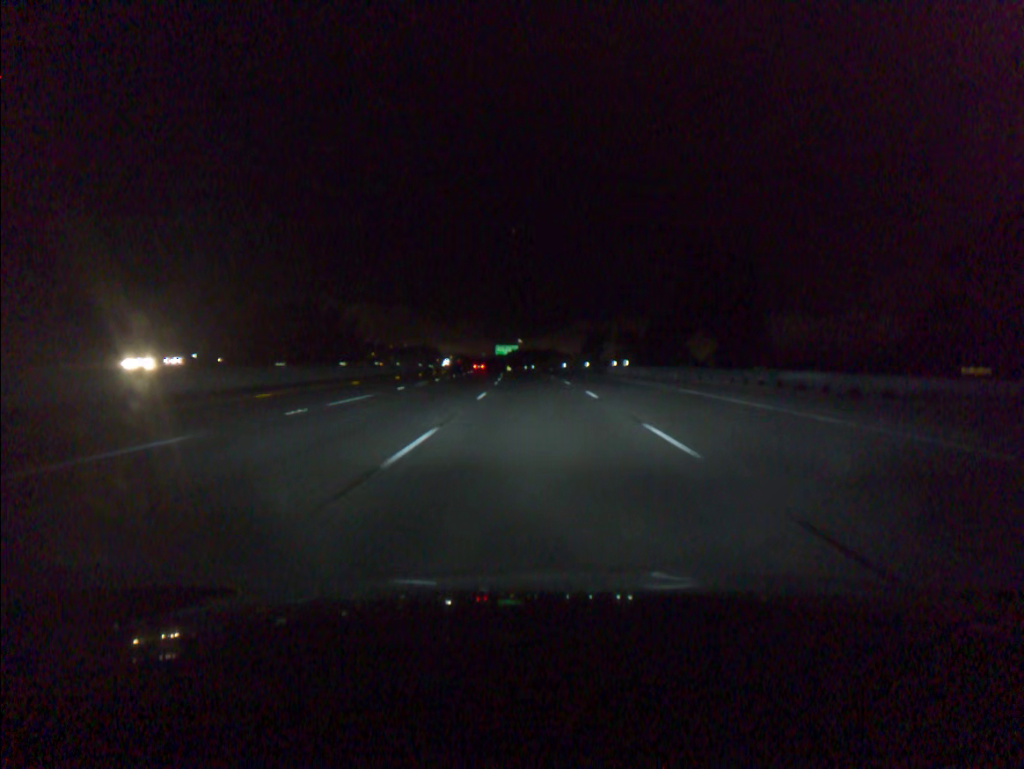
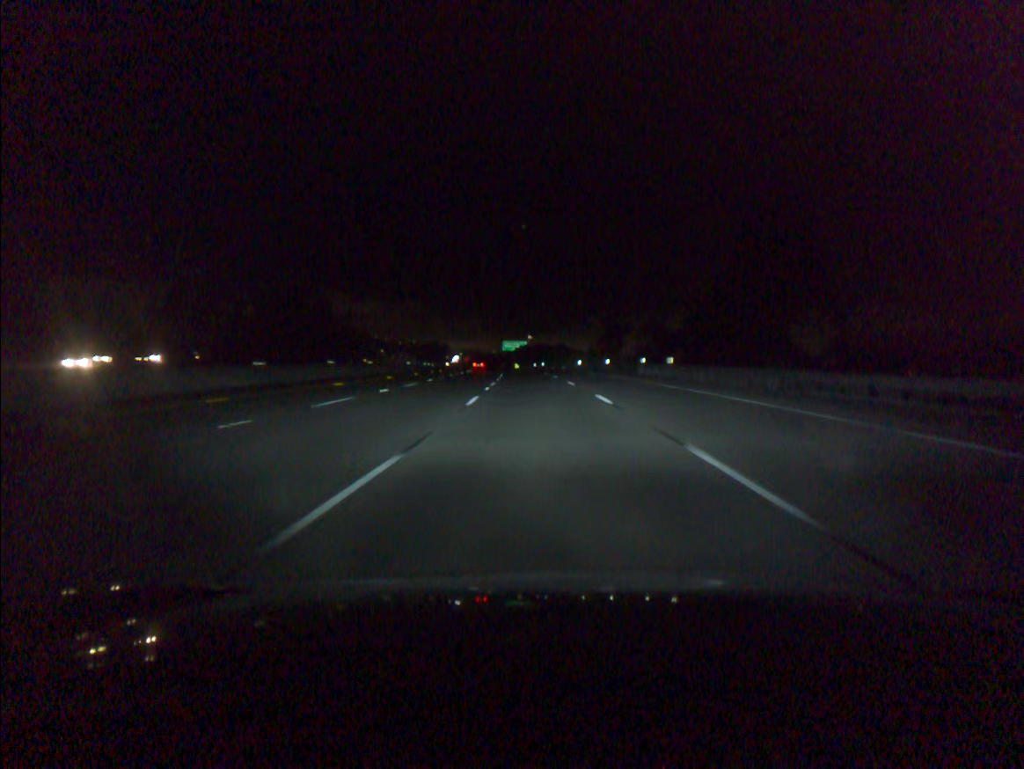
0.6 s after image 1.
(-0.1, +18.4) m; -1°
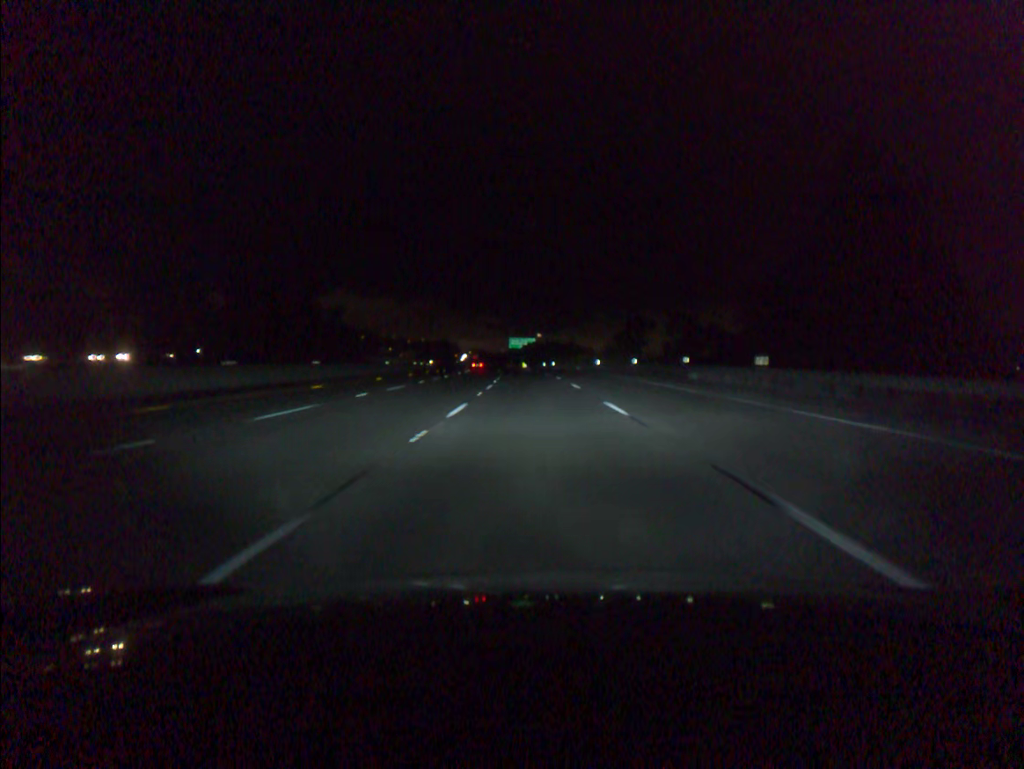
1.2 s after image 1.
(-0.1, +18.4) m; -1°
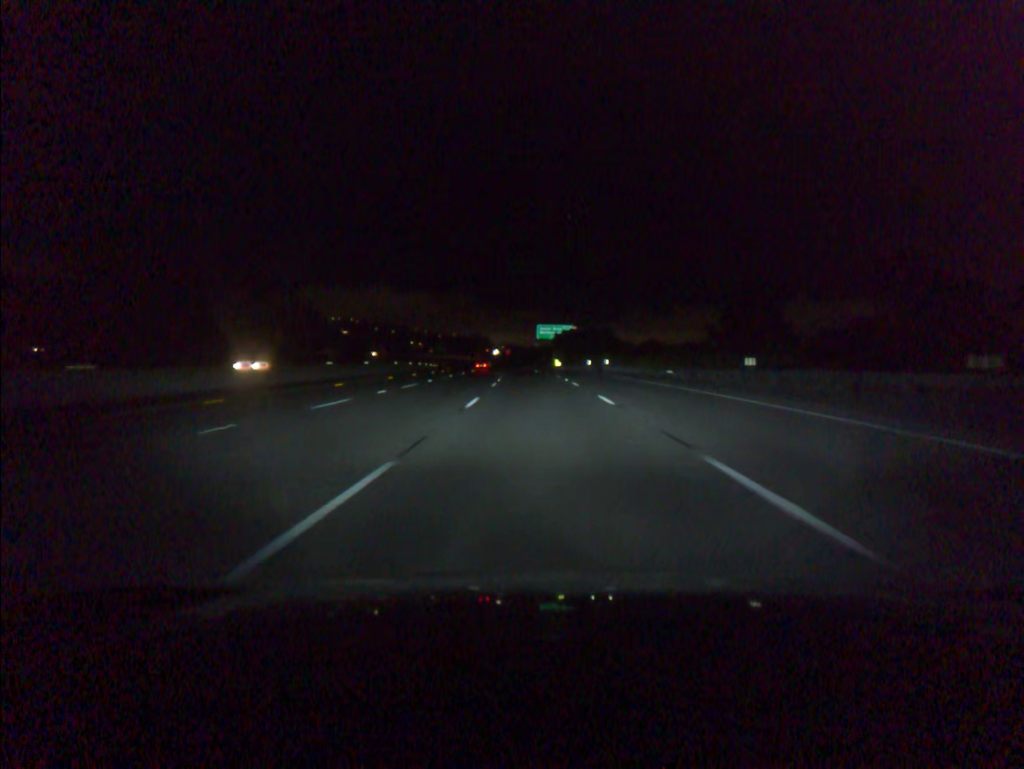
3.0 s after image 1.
(-1.2, +55.3) m; -2°
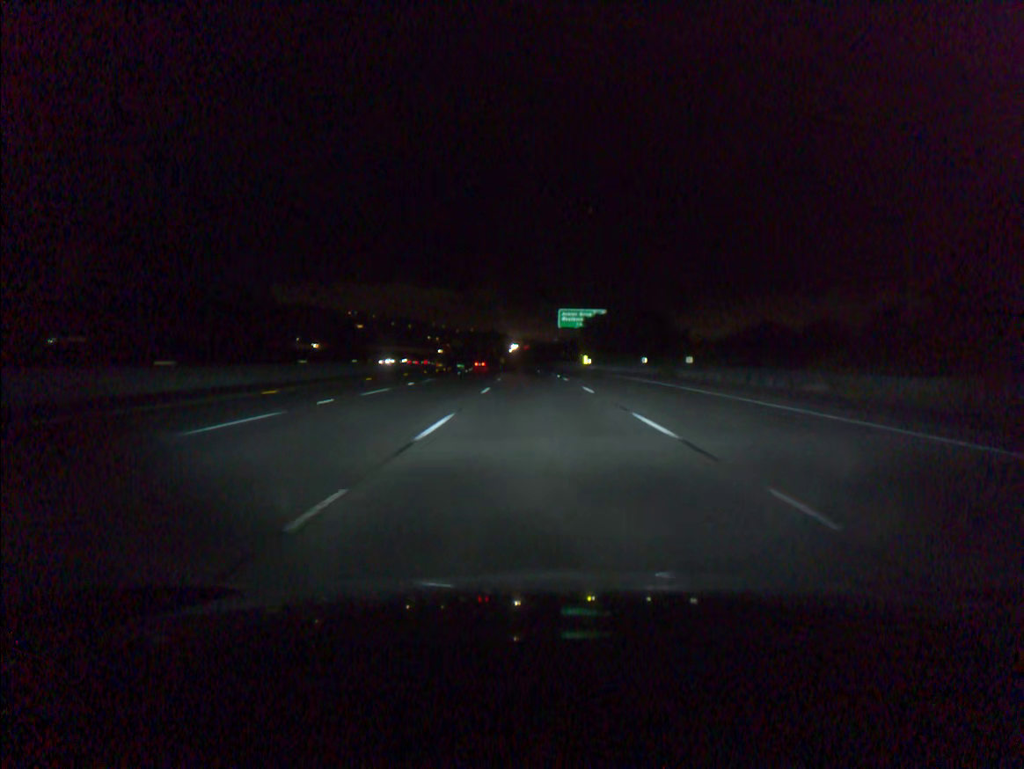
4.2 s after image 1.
(-0.5, +36.9) m; -1°
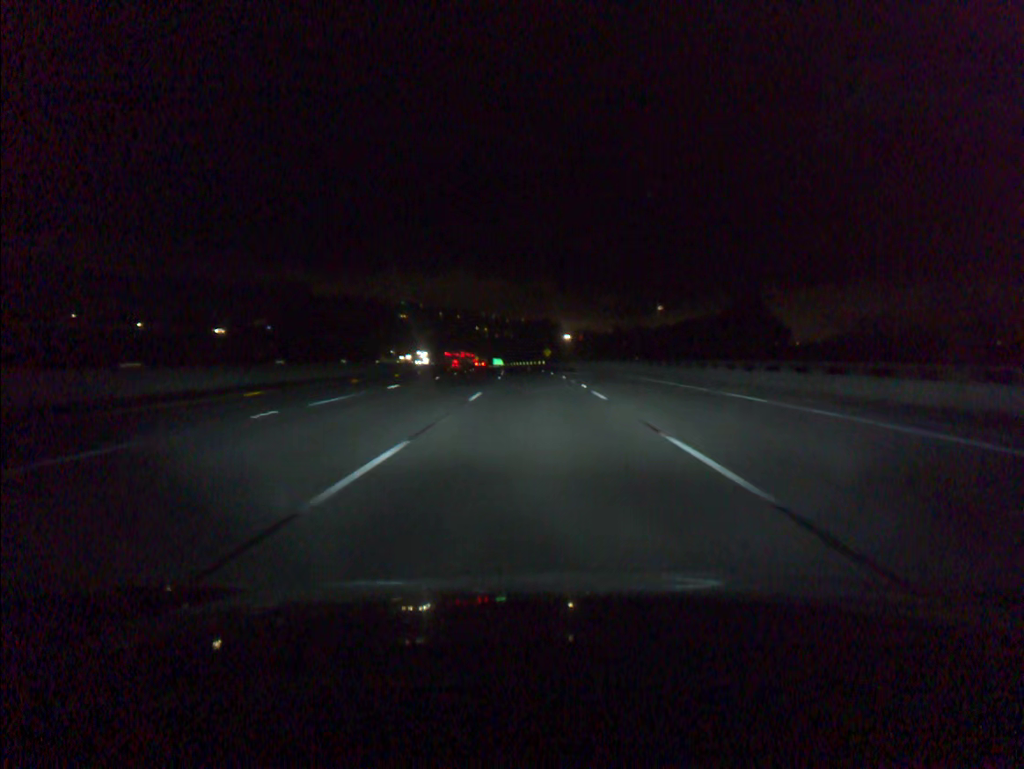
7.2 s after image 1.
(-2.8, +92.2) m; -4°
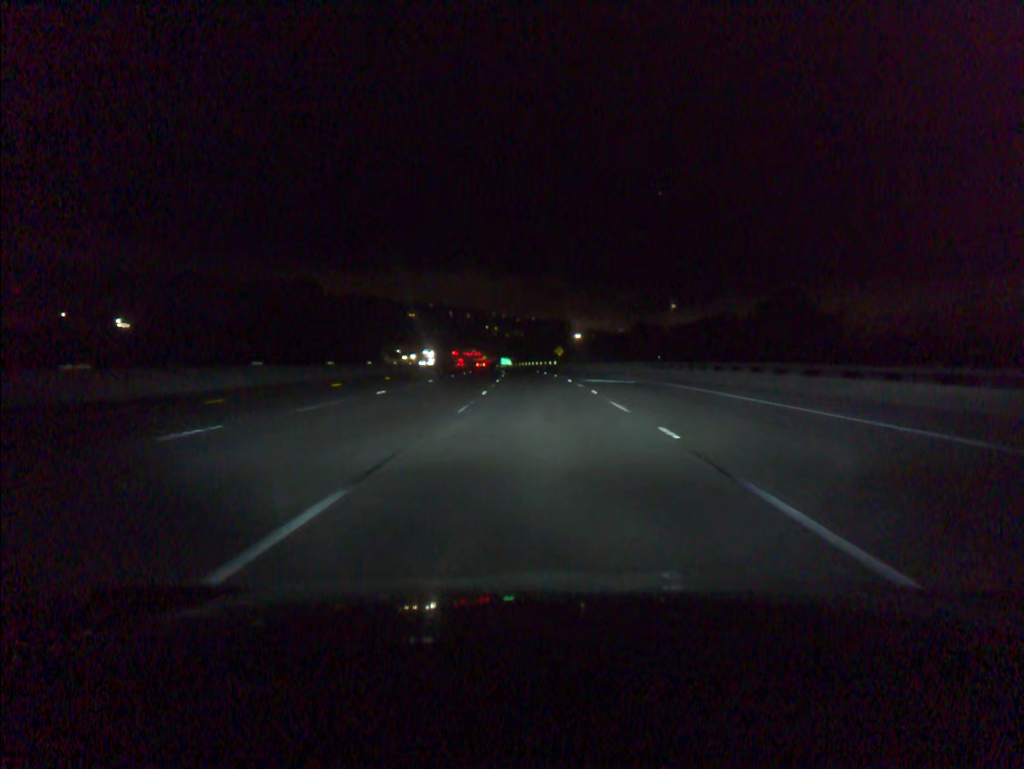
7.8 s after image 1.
(-0.1, +18.5) m; -1°
